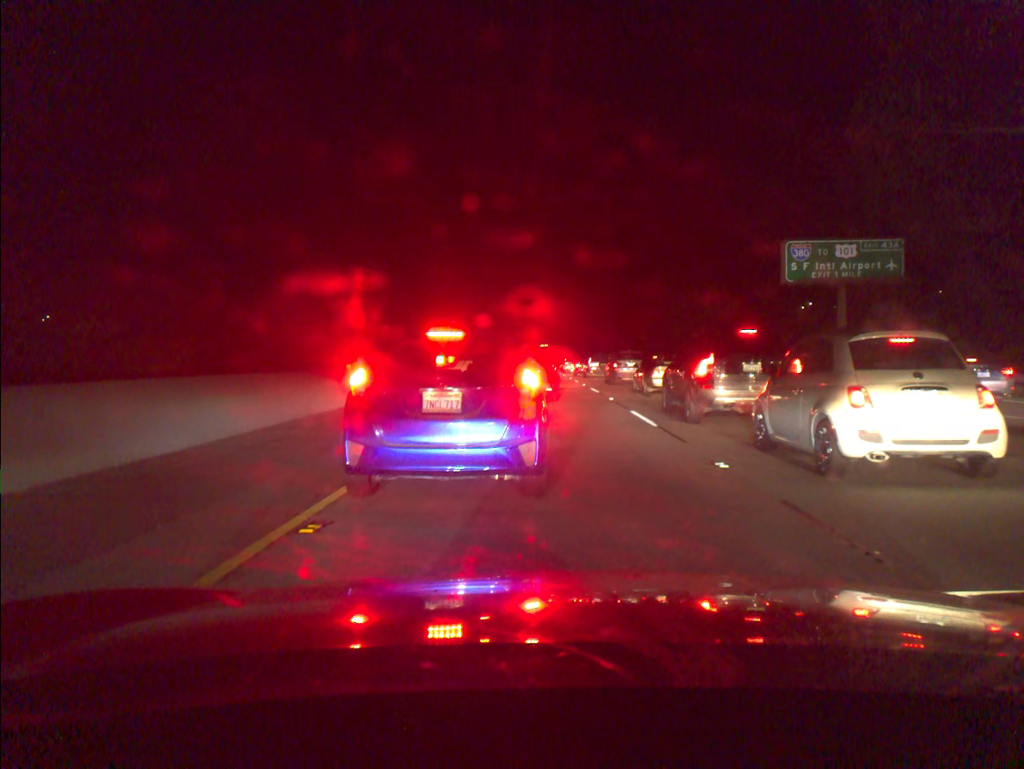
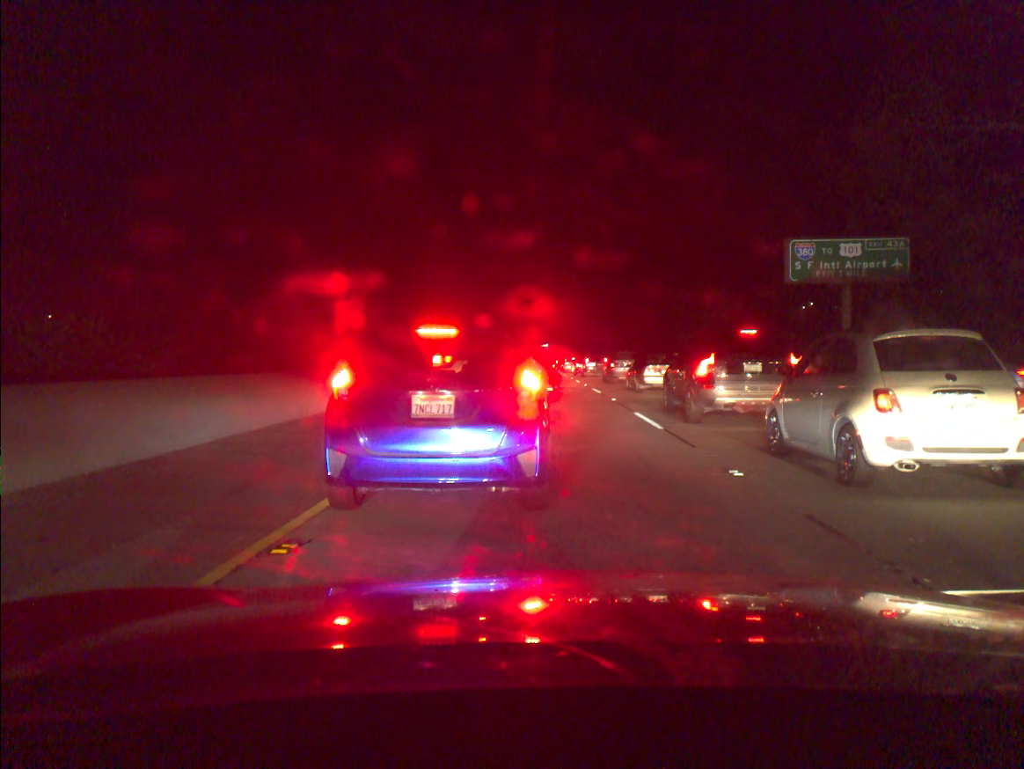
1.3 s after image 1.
(0.0, +0.6) m; 0°
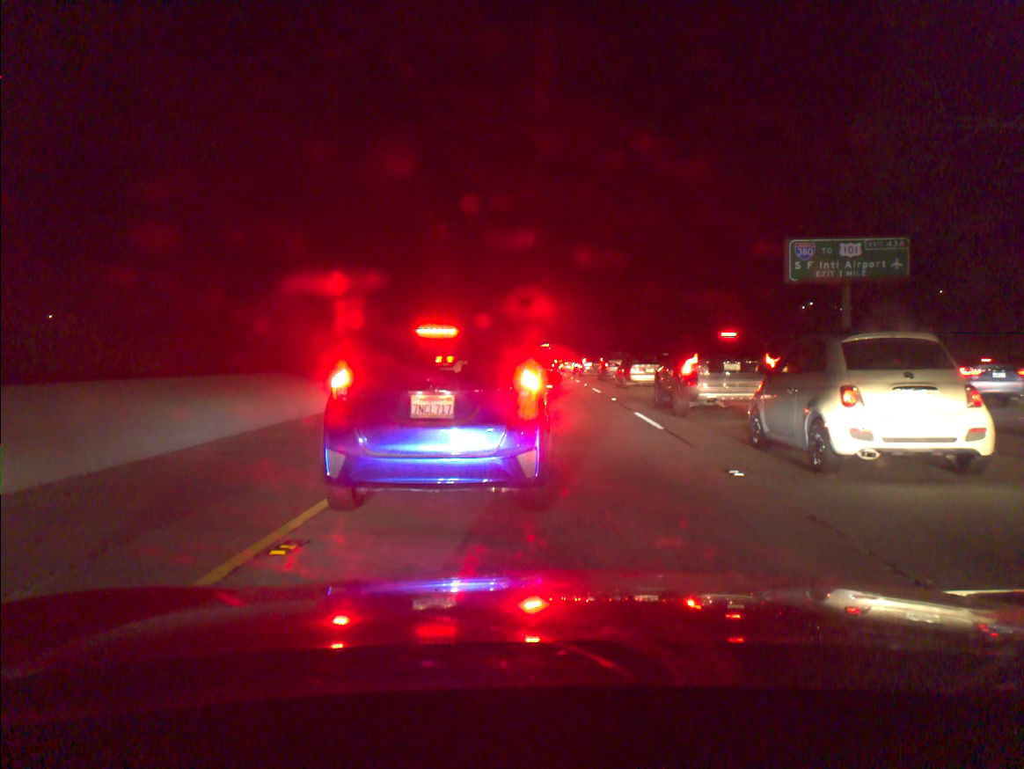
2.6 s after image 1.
(0.0, 0.0) m; 0°
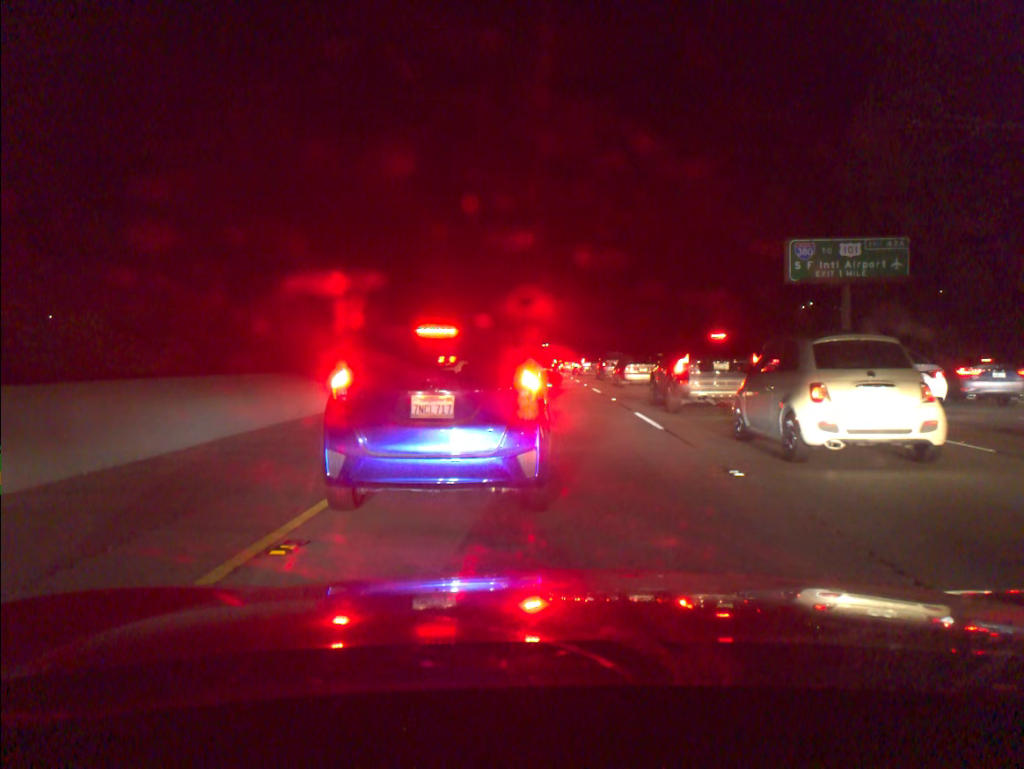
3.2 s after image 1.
(0.0, 0.0) m; 0°
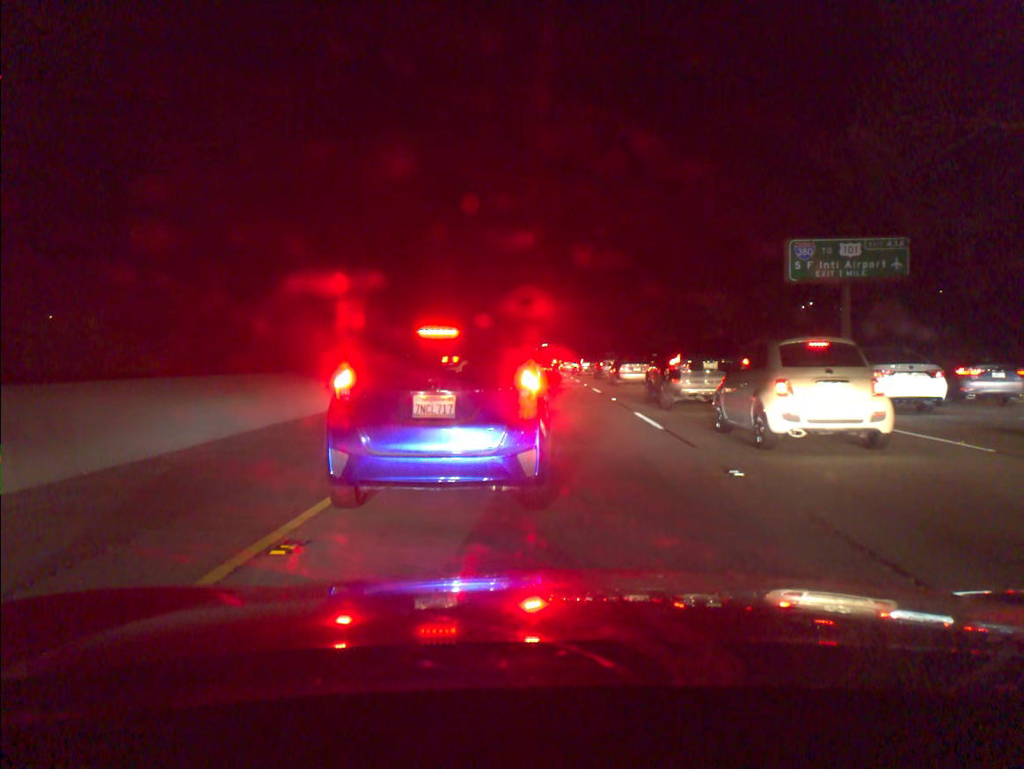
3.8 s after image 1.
(0.0, 0.0) m; 0°
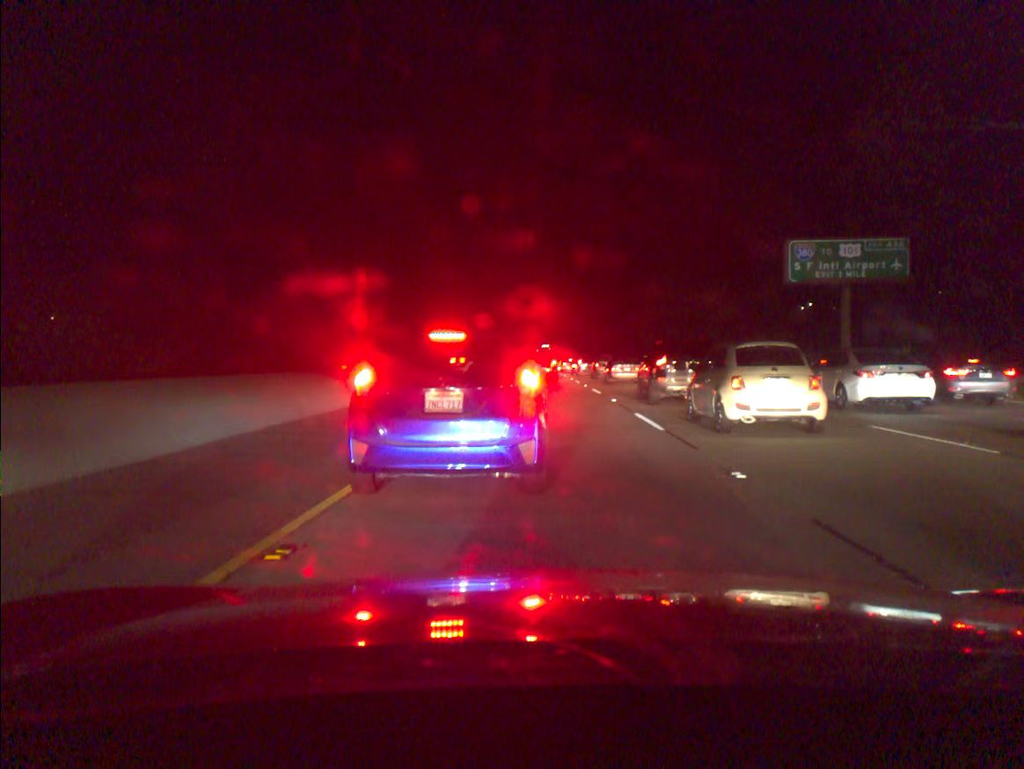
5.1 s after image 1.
(0.0, +0.1) m; 0°
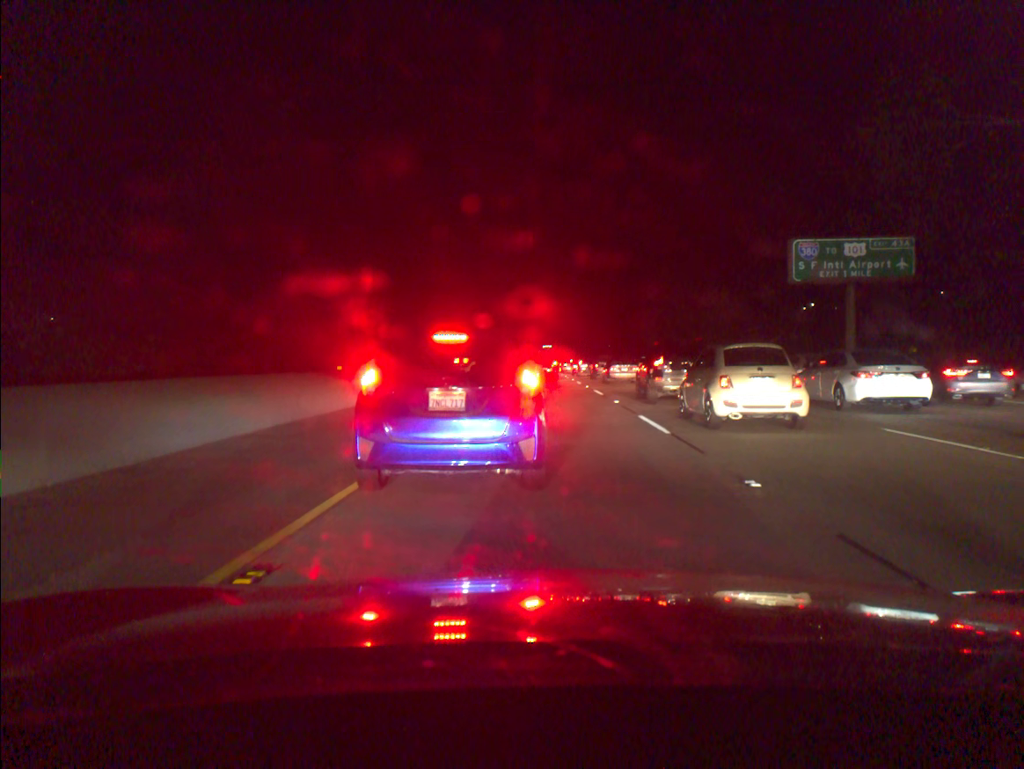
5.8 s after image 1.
(0.0, +0.5) m; 0°
